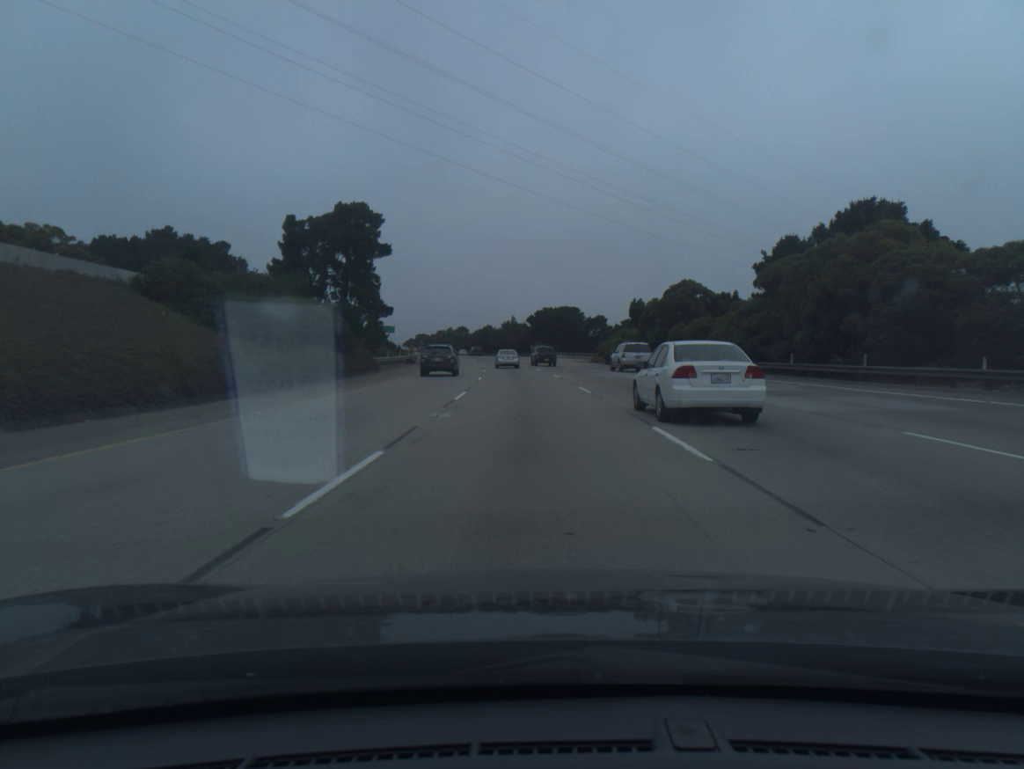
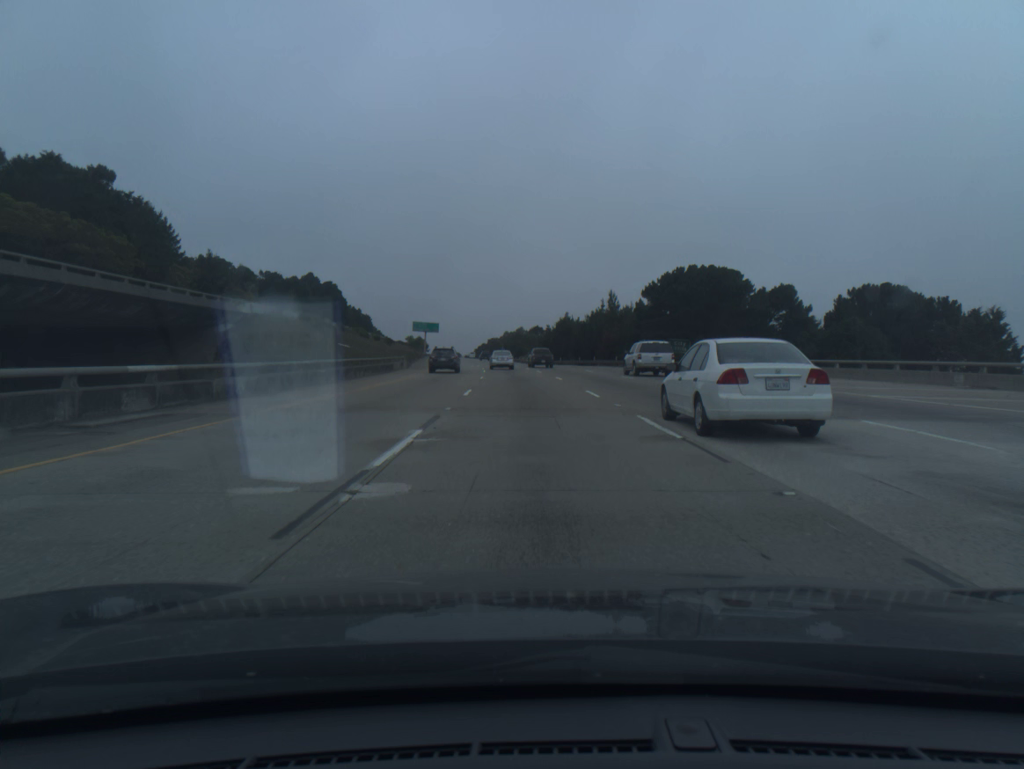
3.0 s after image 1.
(-4.8, +85.2) m; -6°
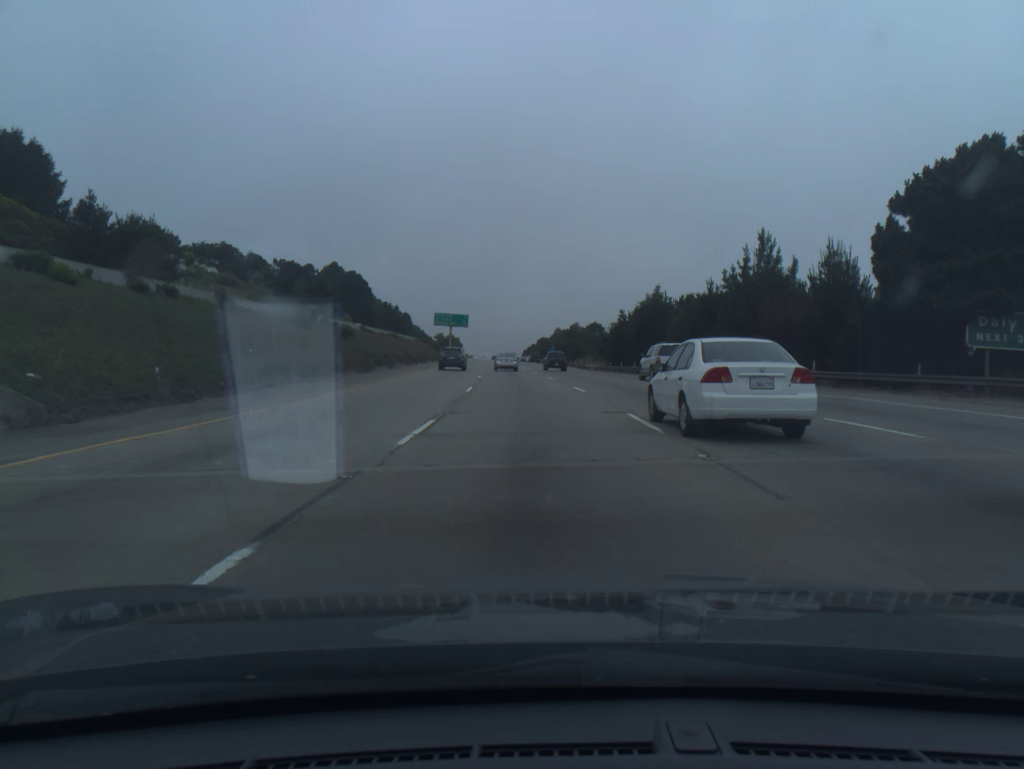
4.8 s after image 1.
(-1.6, +50.8) m; -4°
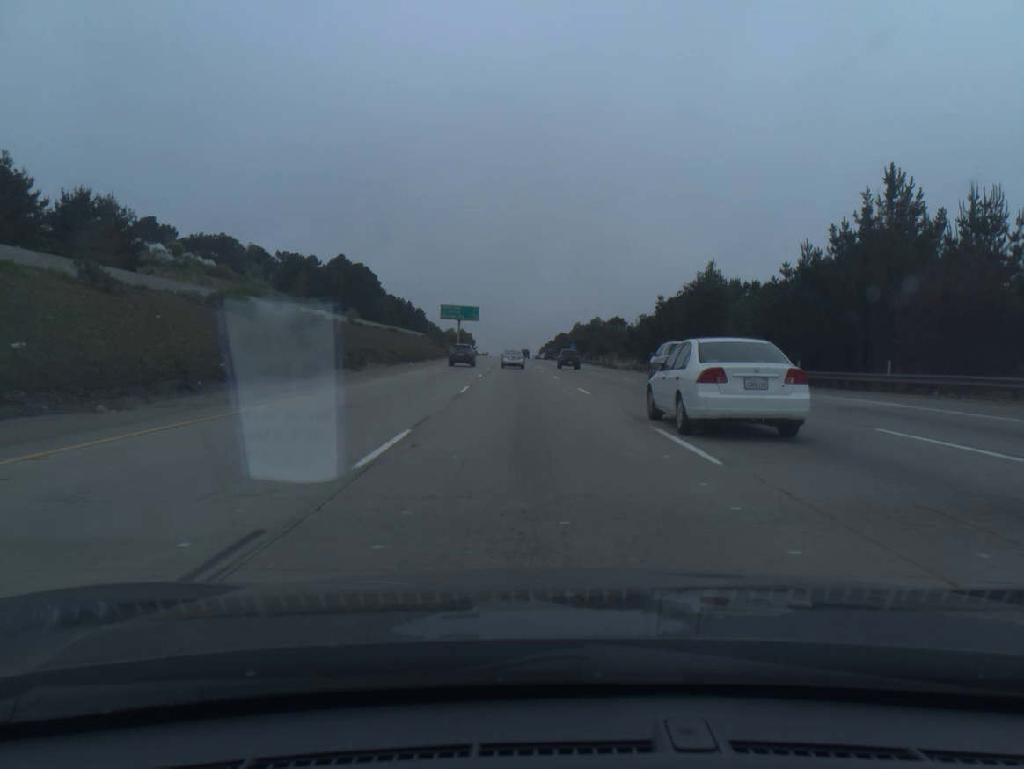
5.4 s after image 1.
(-0.2, +16.9) m; -1°
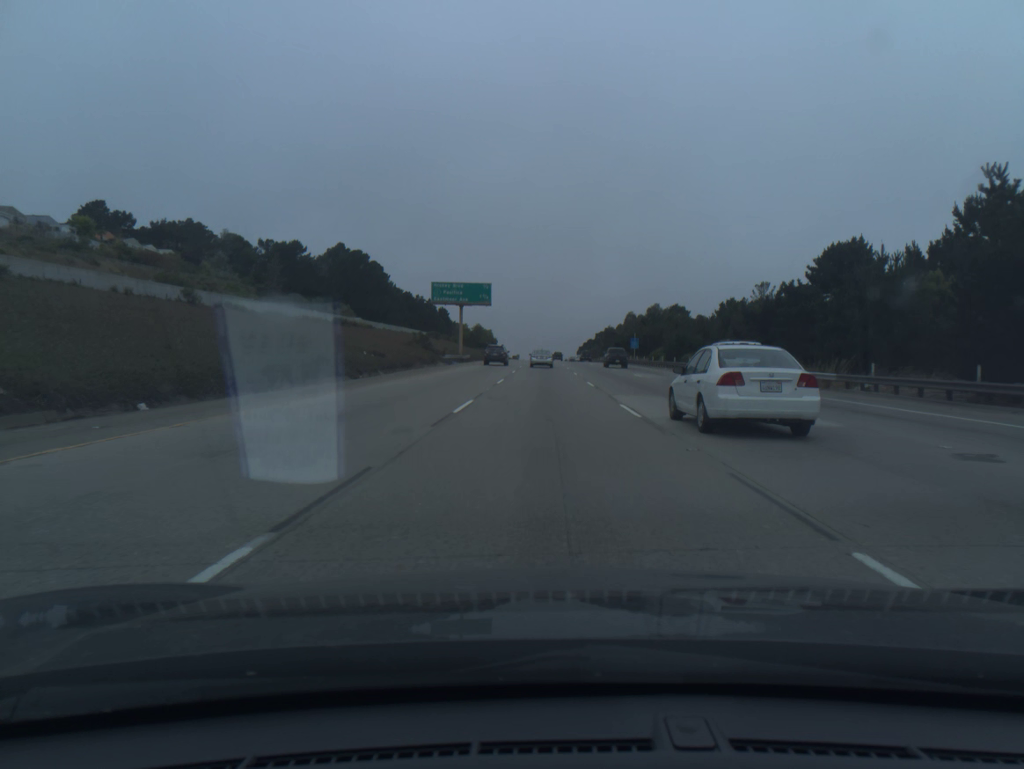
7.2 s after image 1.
(-1.5, +50.6) m; -3°
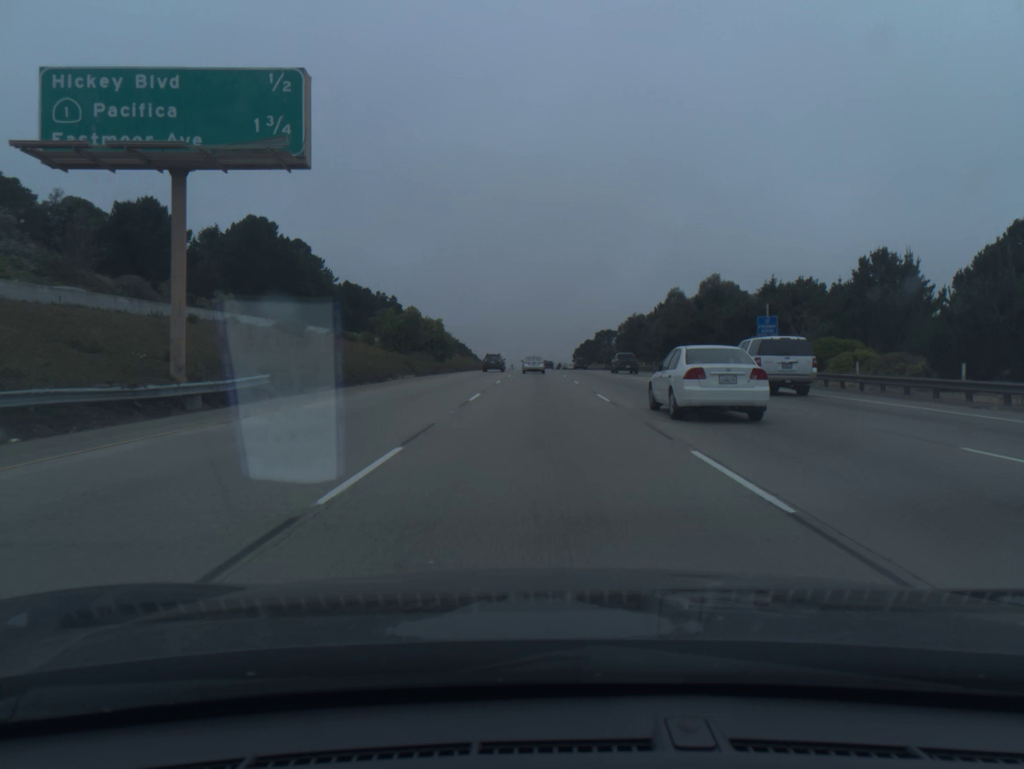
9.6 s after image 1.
(+0.4, +67.8) m; +1°
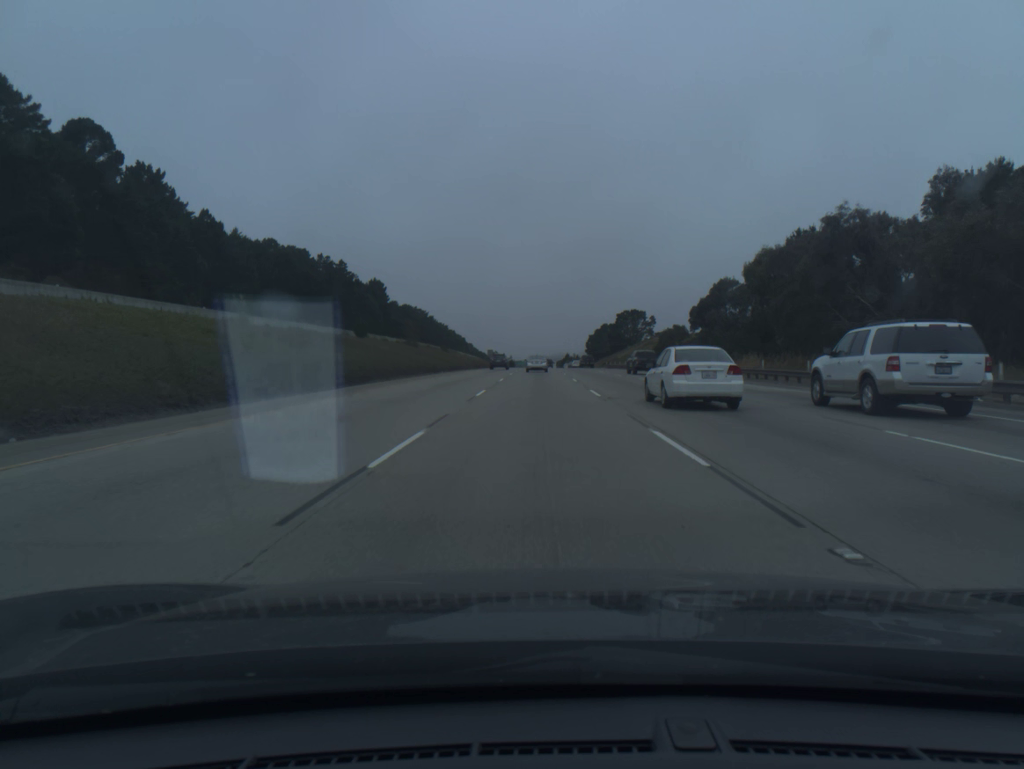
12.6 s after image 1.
(-0.2, +85.3) m; 0°
